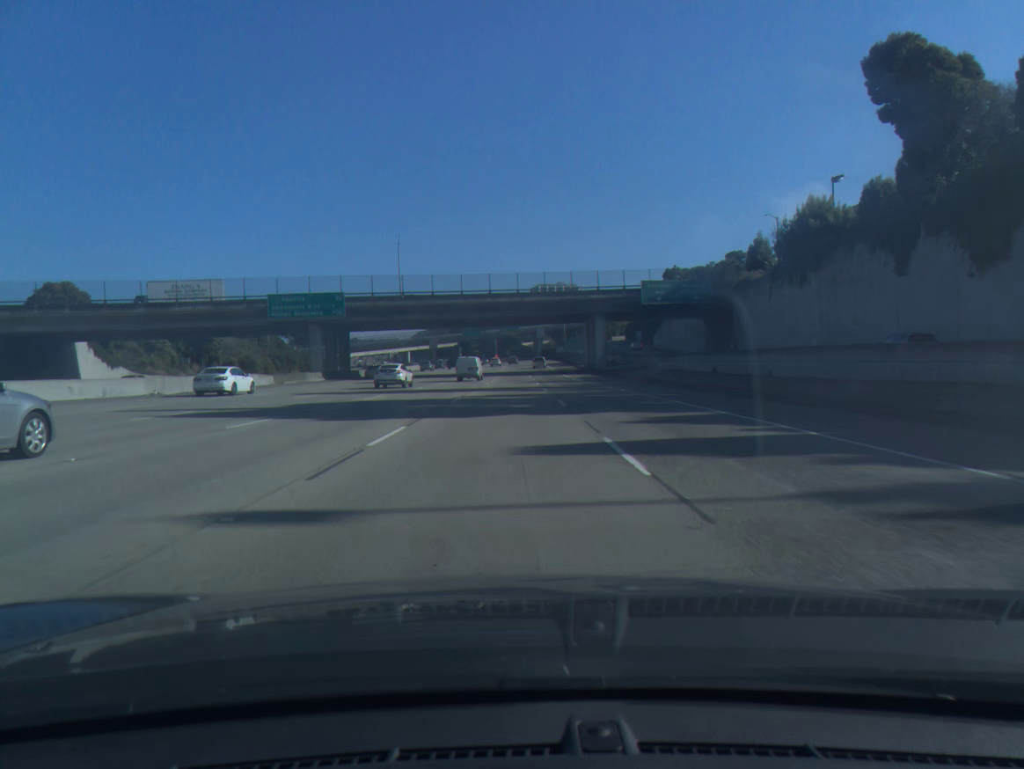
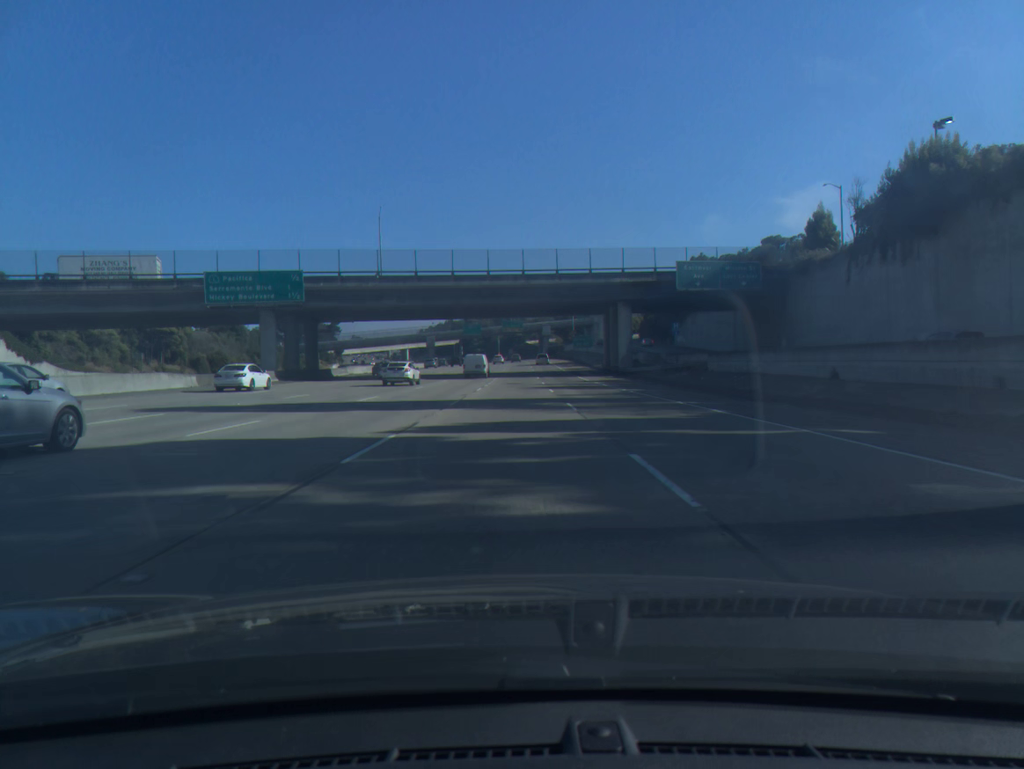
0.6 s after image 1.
(0.0, +16.8) m; 0°
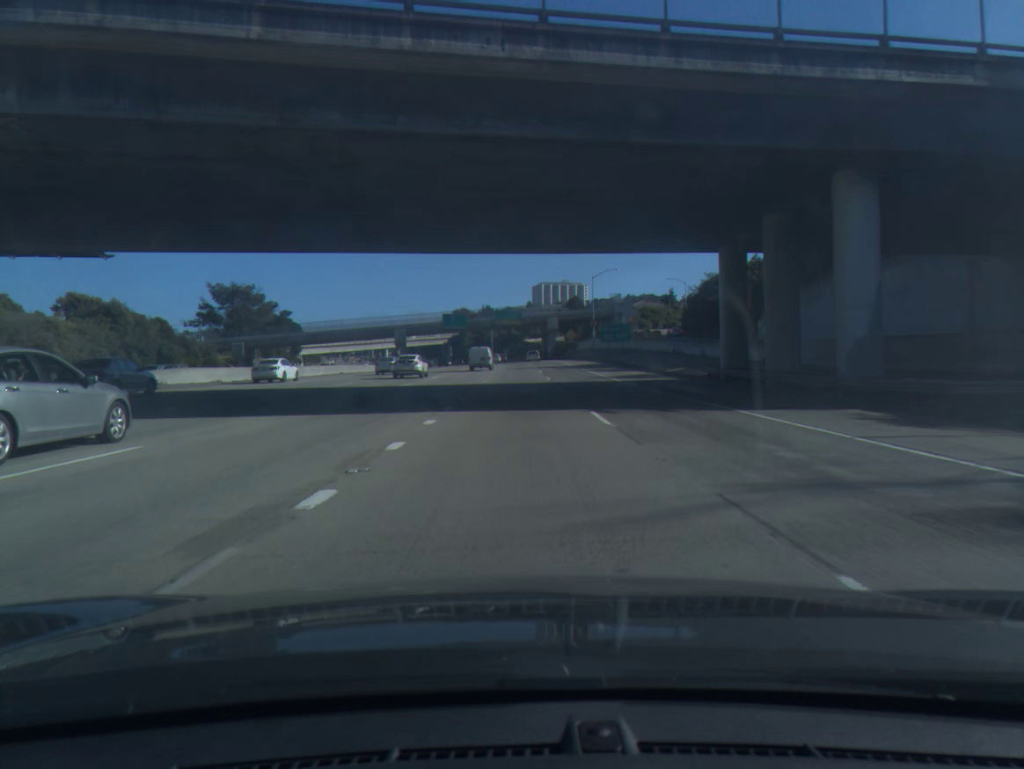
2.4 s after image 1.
(-0.1, +50.1) m; 0°
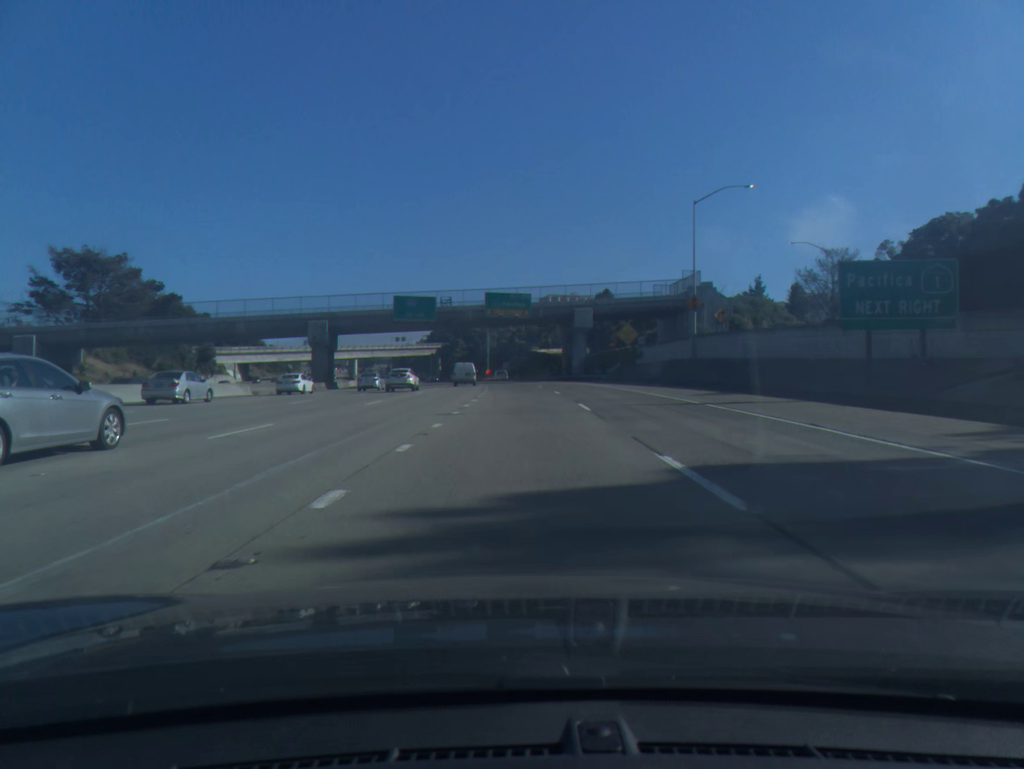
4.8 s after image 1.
(0.0, +67.1) m; 0°
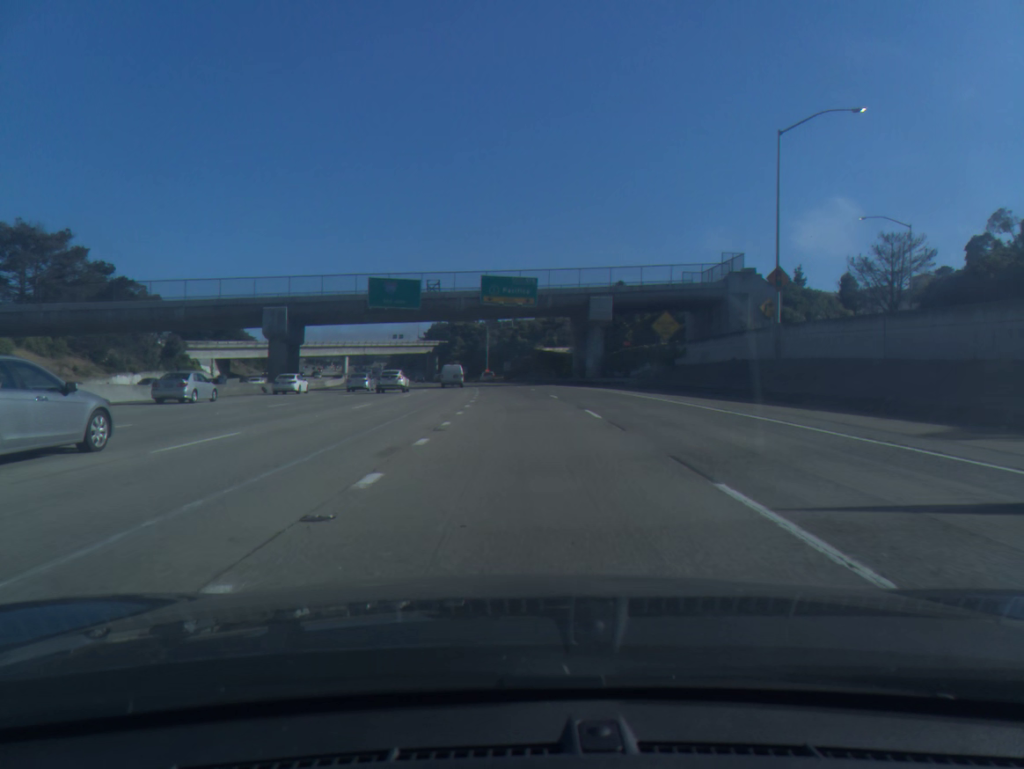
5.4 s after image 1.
(0.0, +16.8) m; 0°
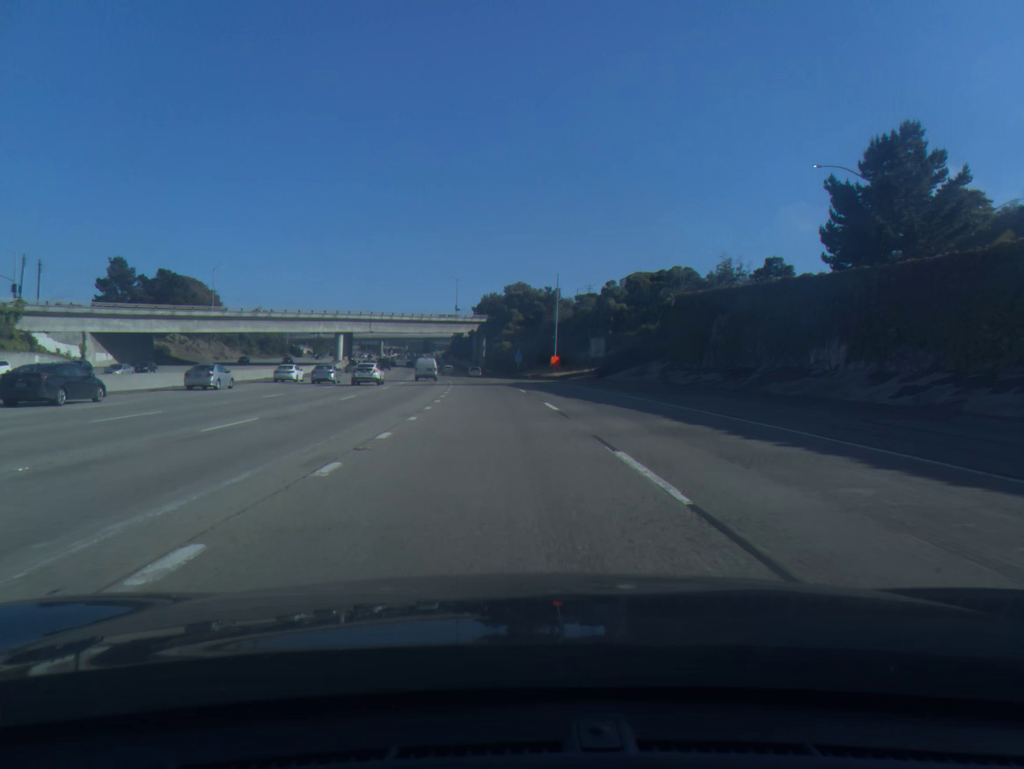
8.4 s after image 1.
(-2.7, +84.7) m; -5°
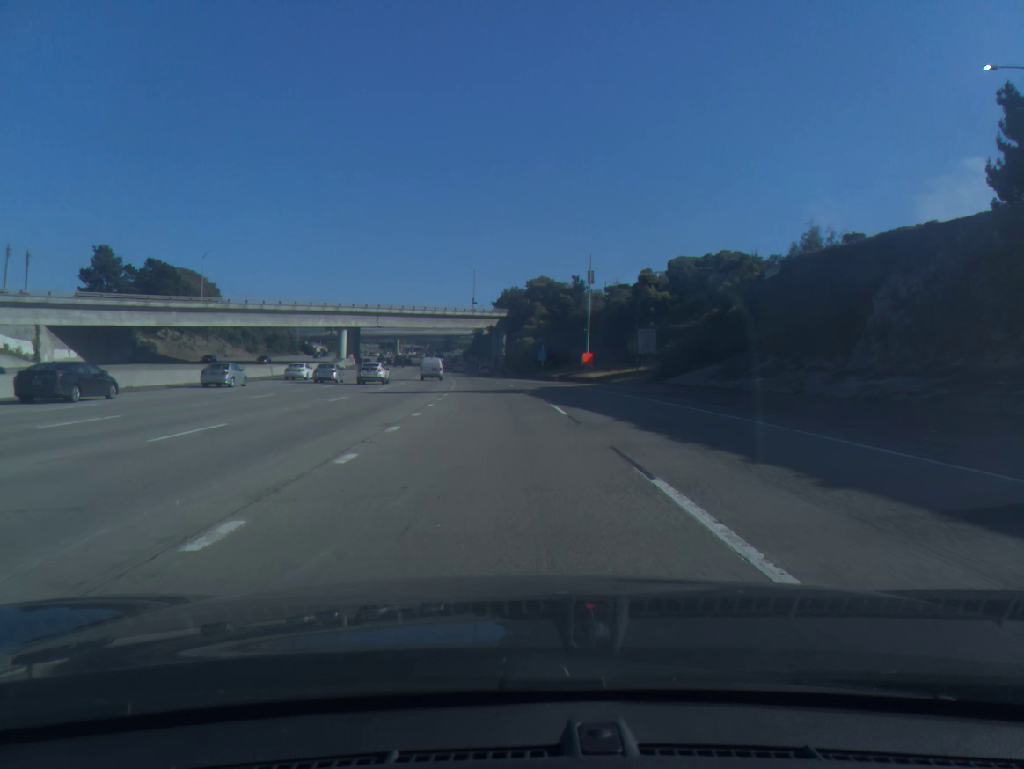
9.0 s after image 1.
(-0.2, +17.1) m; -2°
